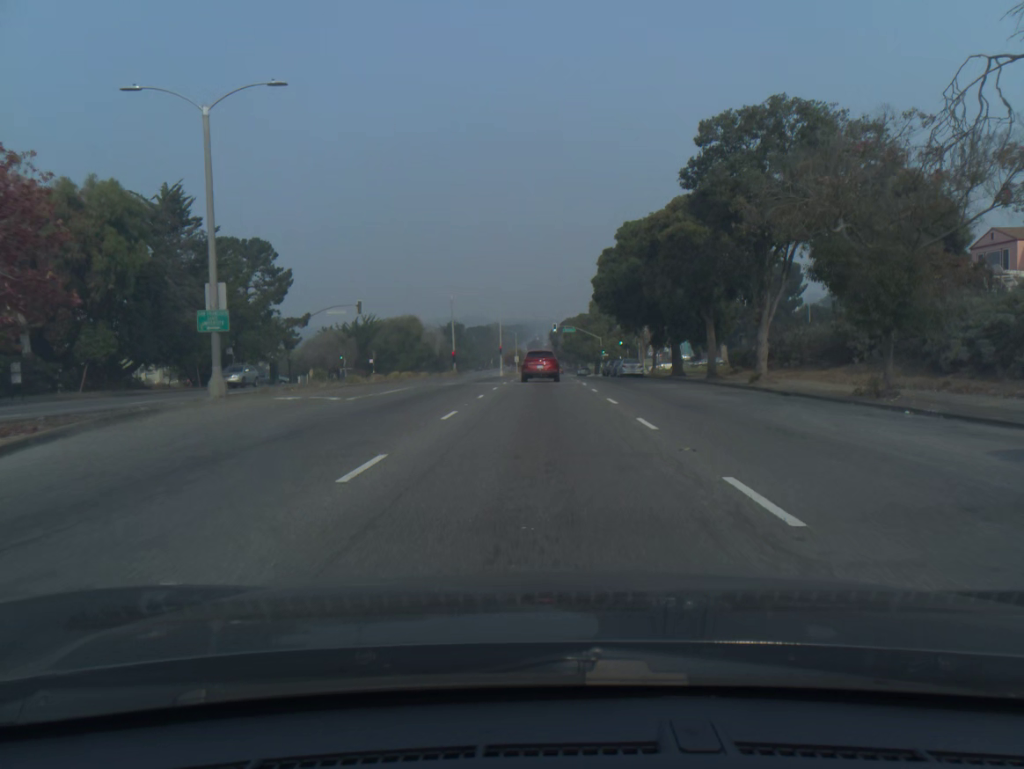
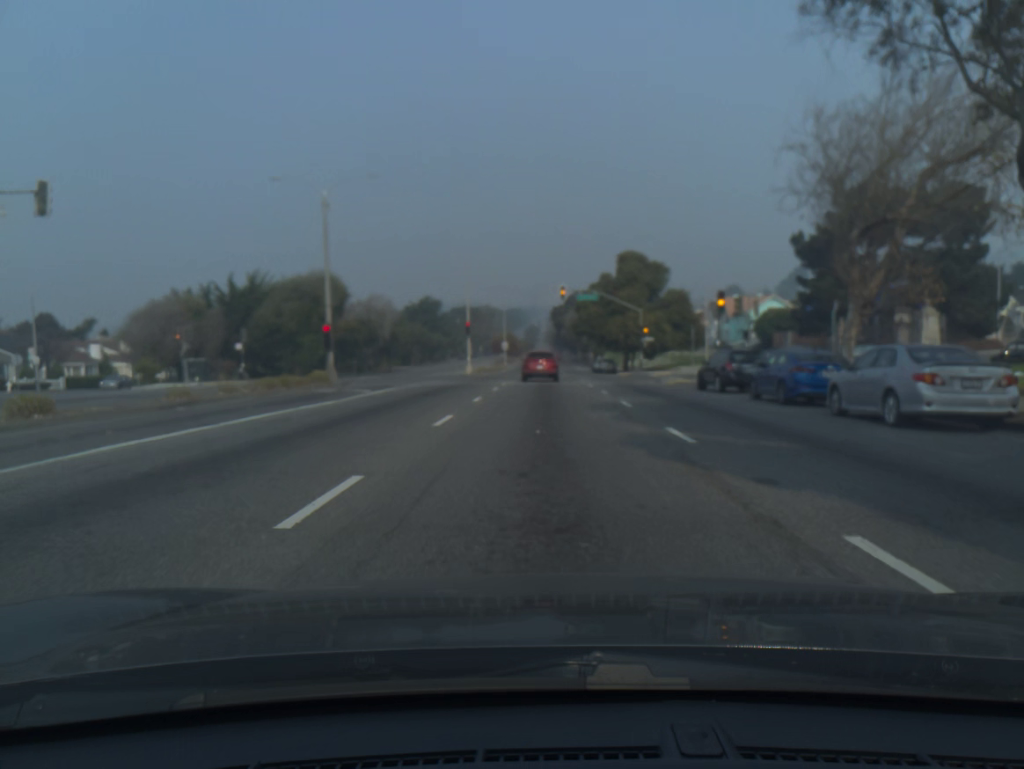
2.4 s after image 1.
(+0.1, +46.4) m; 0°
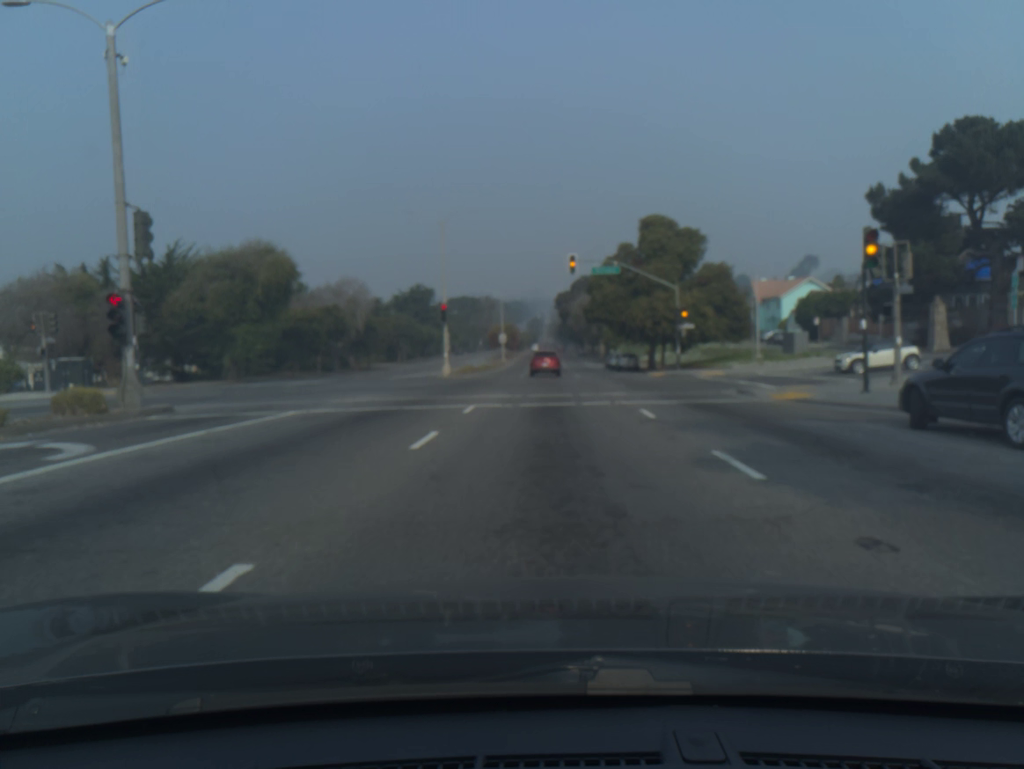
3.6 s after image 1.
(0.0, +17.3) m; 0°
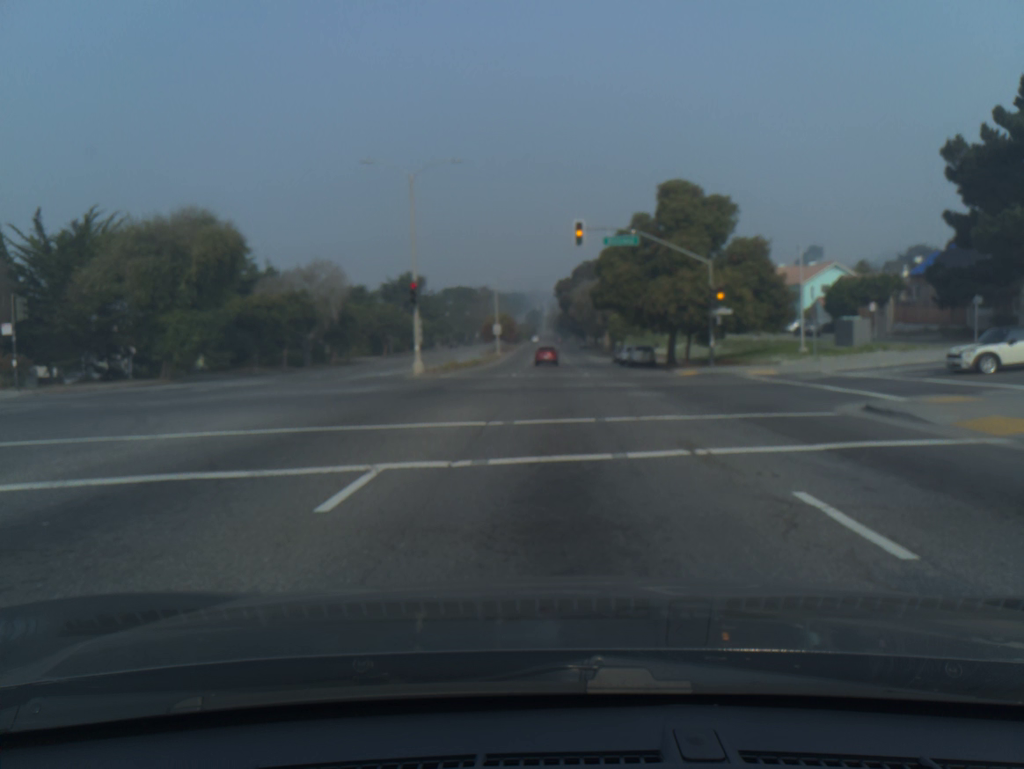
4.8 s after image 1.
(0.0, +10.7) m; 0°
